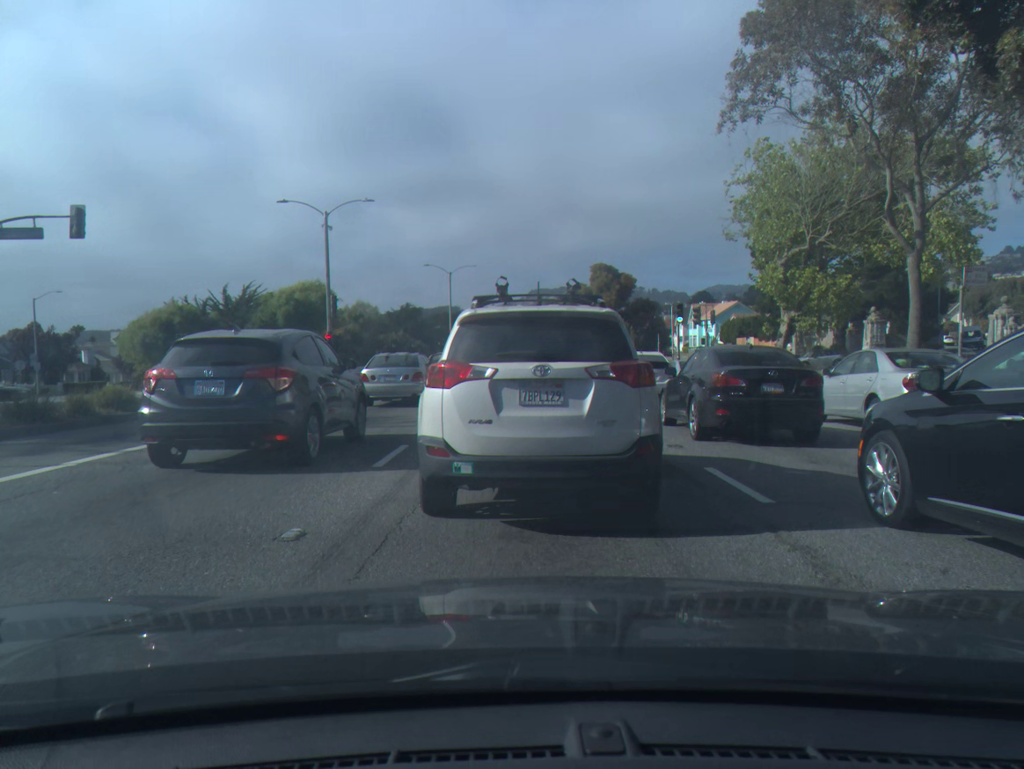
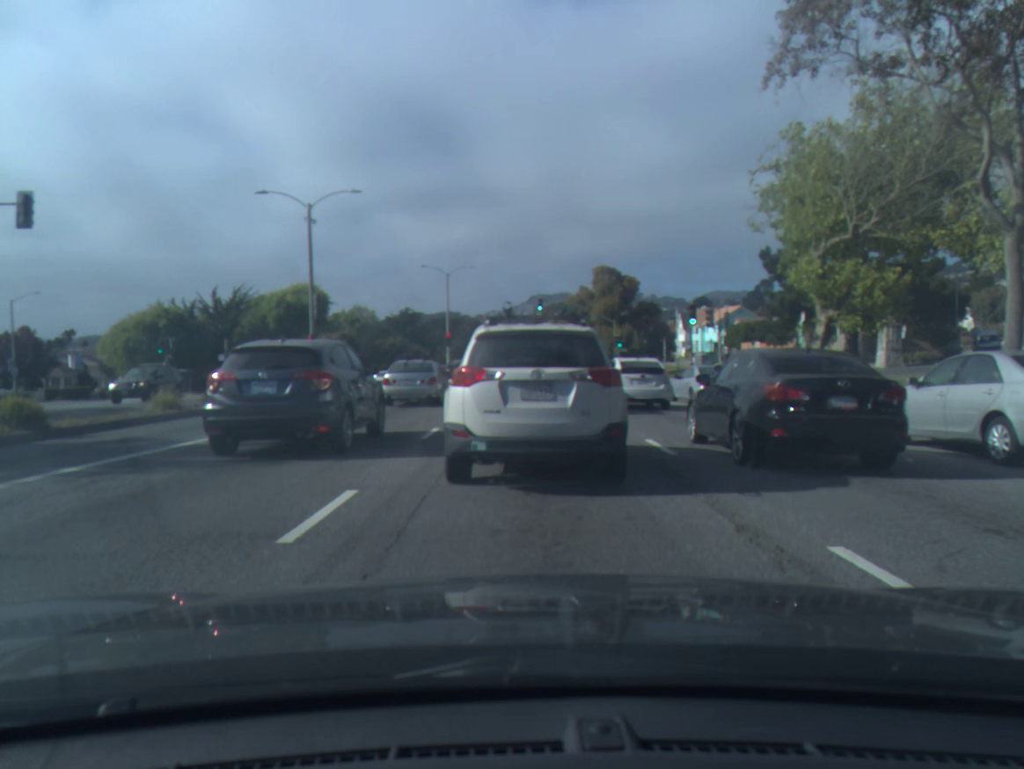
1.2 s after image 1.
(0.0, +3.4) m; 0°
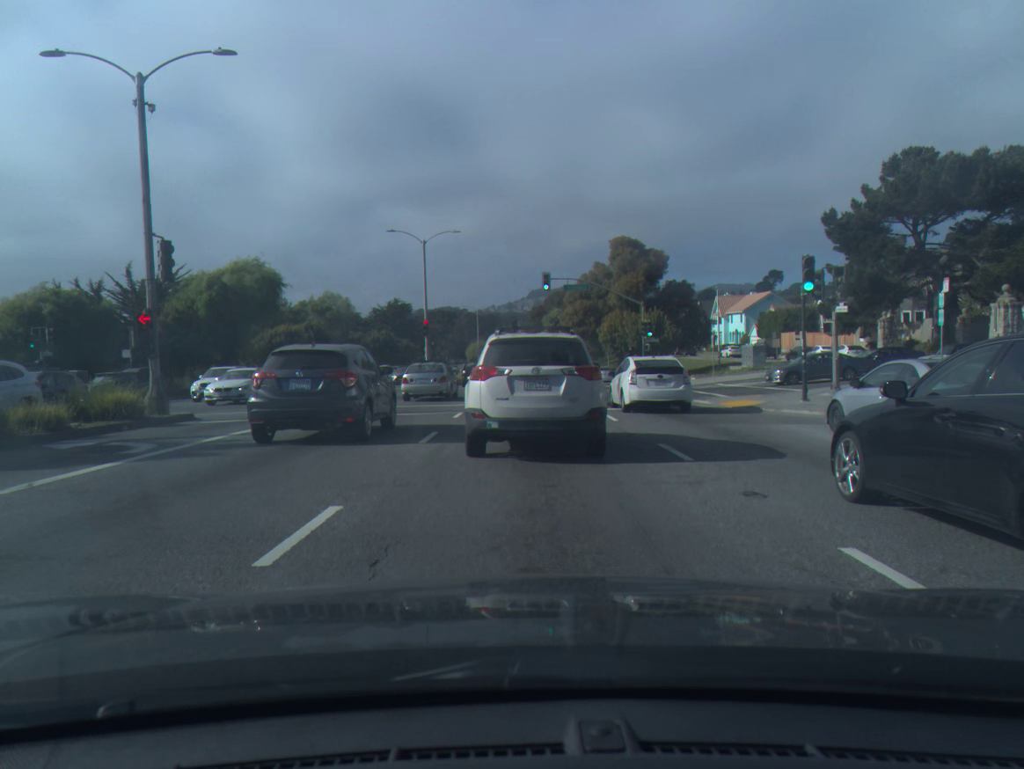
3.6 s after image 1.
(+0.1, +14.8) m; 0°
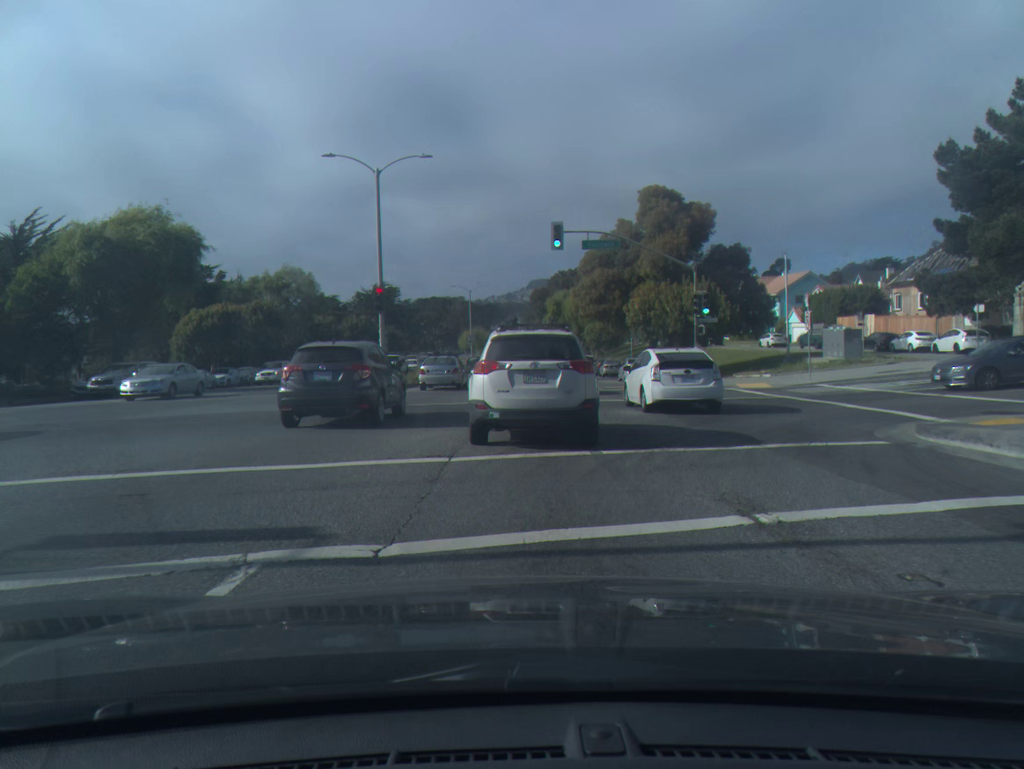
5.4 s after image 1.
(0.0, +15.9) m; 0°
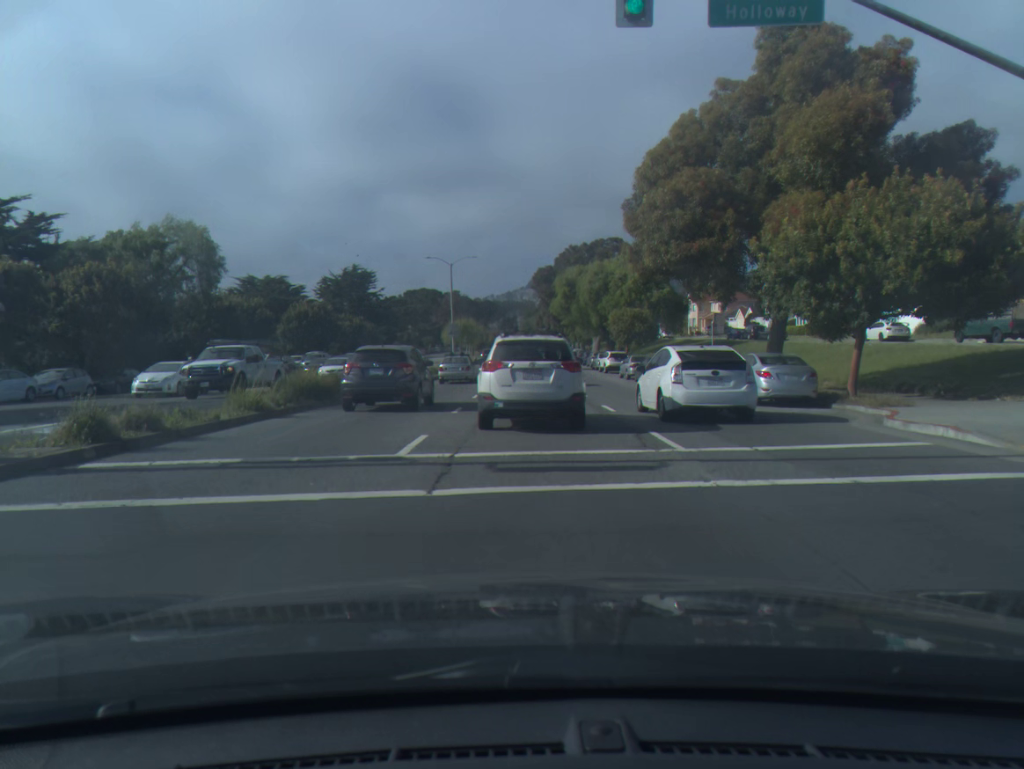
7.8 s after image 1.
(0.0, +25.5) m; 0°
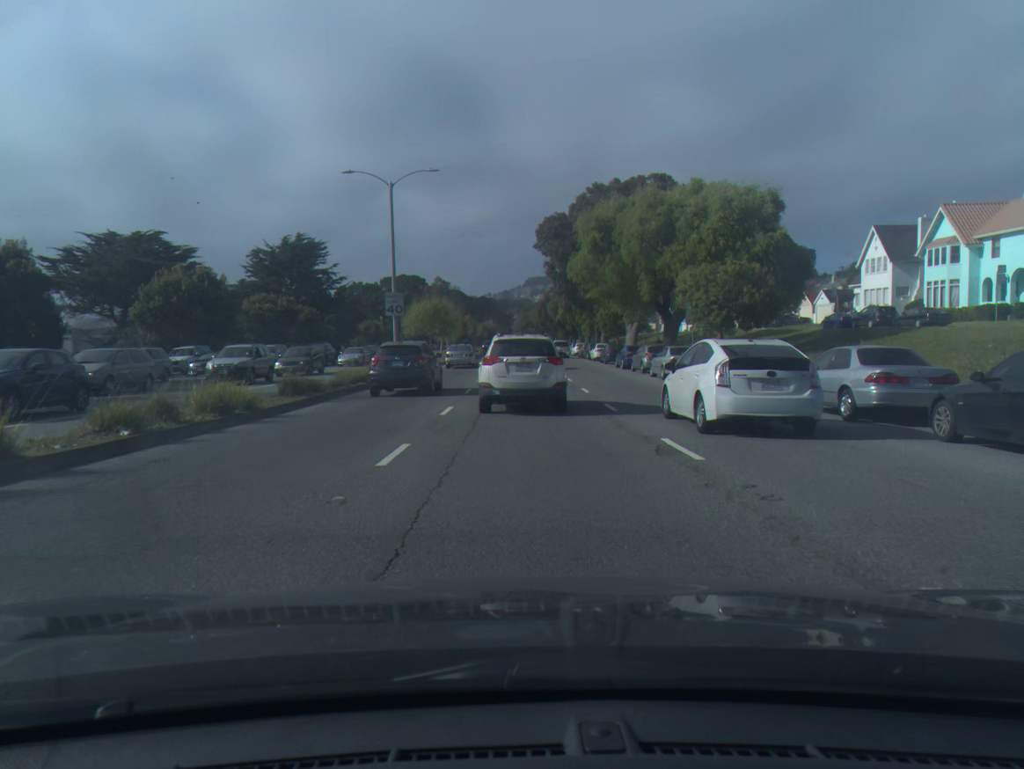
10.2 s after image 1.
(+0.1, +30.8) m; 0°
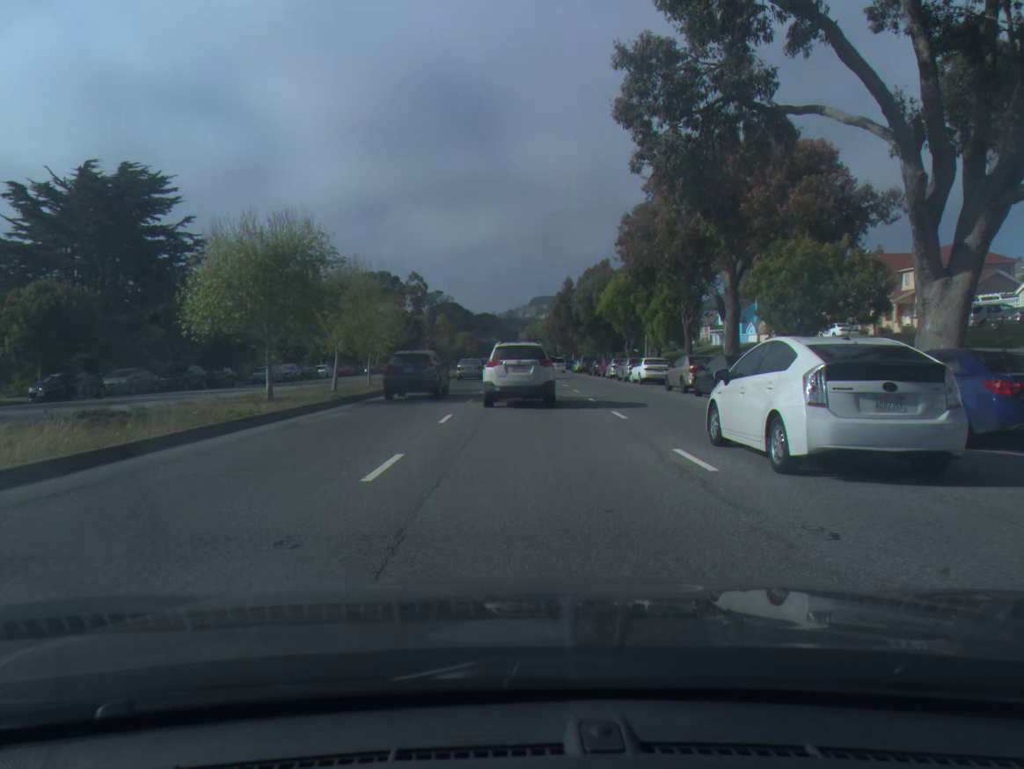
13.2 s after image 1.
(-0.2, +44.6) m; 0°
